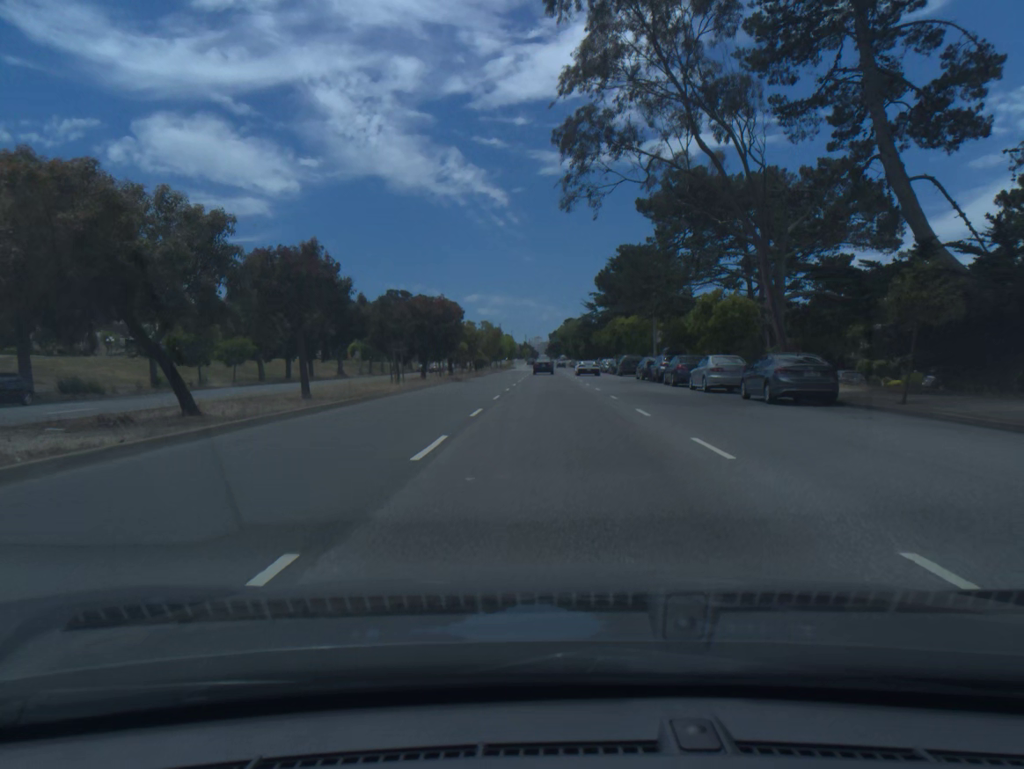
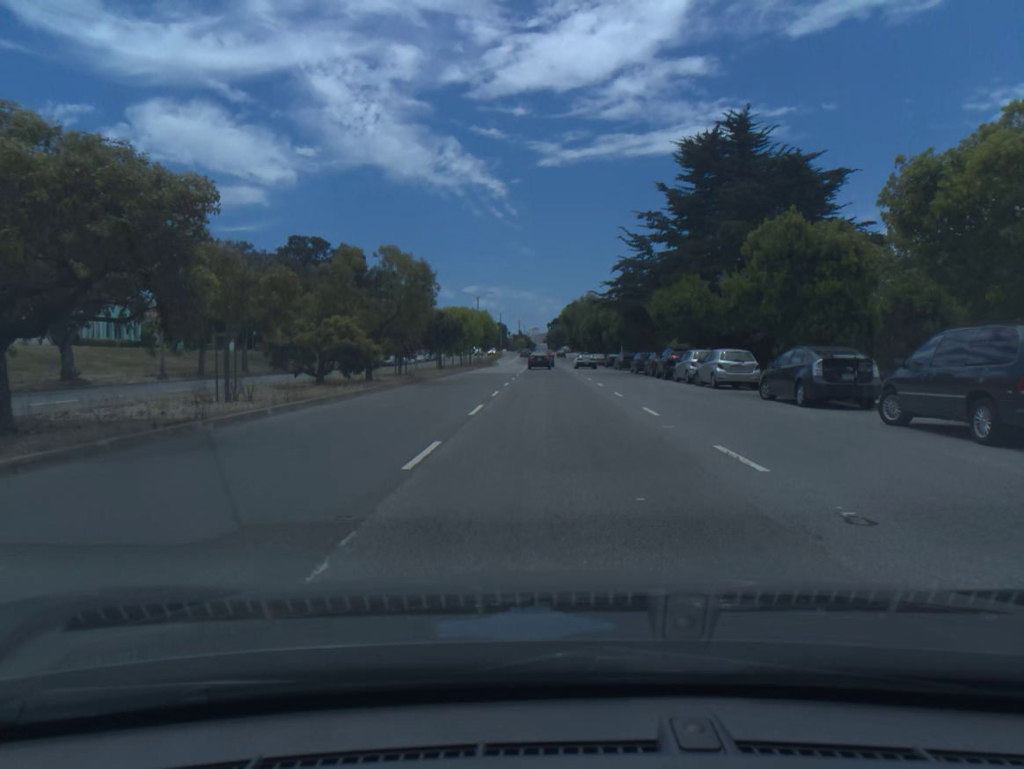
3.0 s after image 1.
(+0.1, +51.9) m; 0°
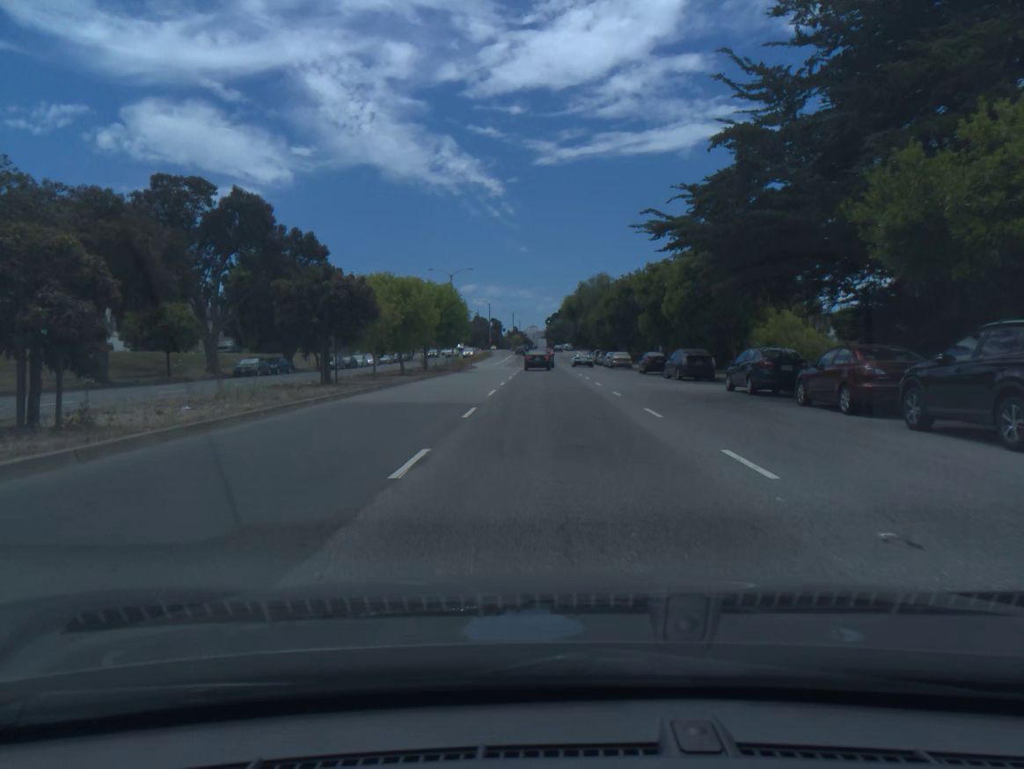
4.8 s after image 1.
(+0.1, +29.4) m; 0°
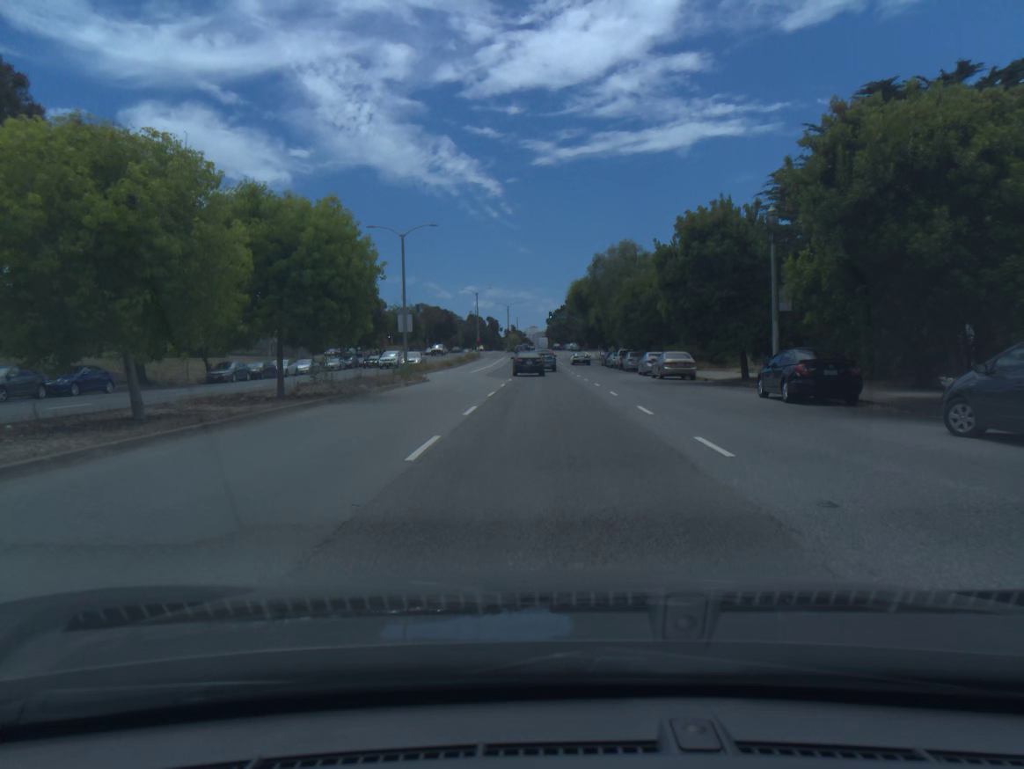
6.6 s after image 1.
(0.0, +27.7) m; 0°
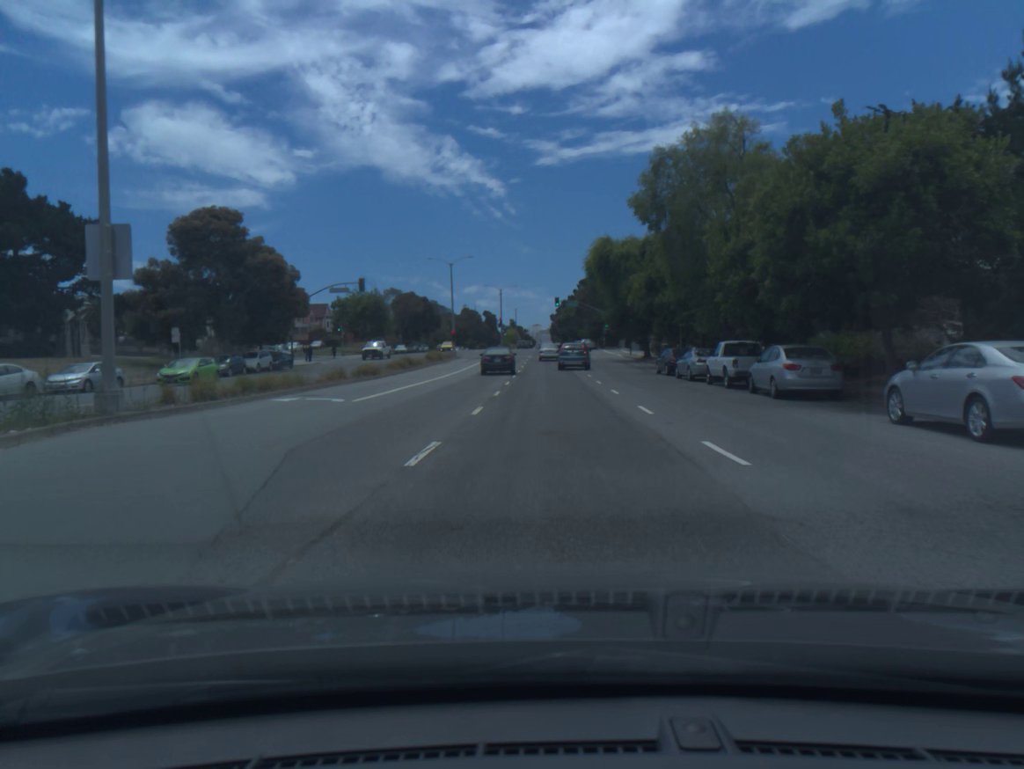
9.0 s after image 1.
(-0.1, +35.9) m; 0°
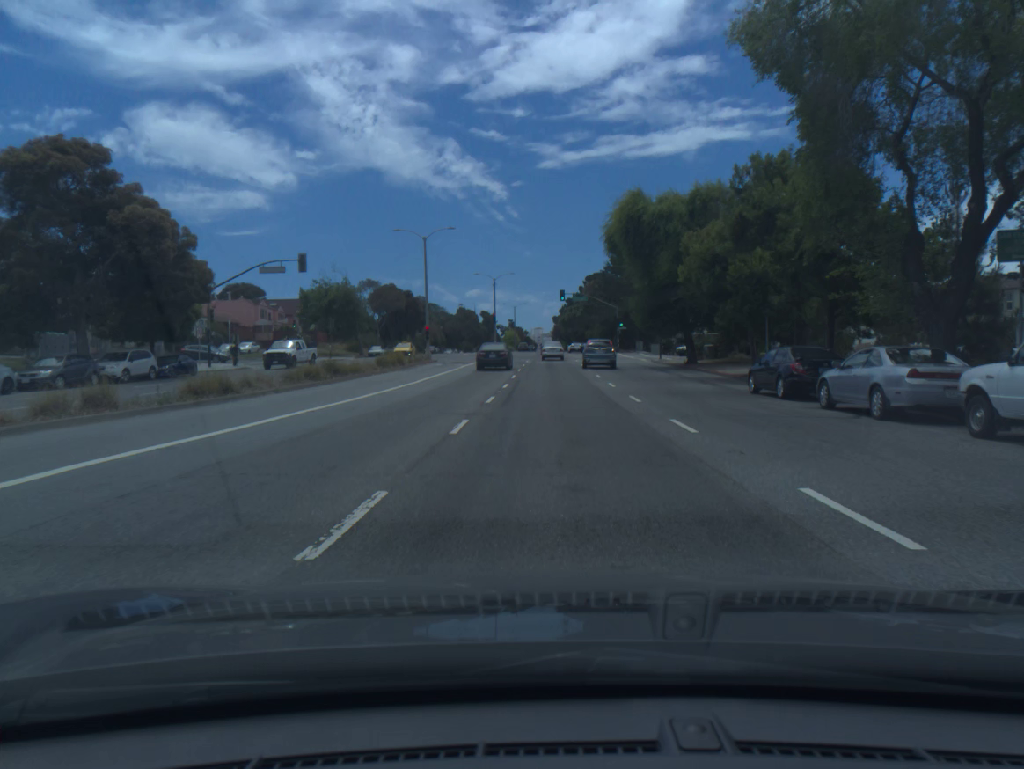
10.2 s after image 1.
(0.0, +18.5) m; 0°
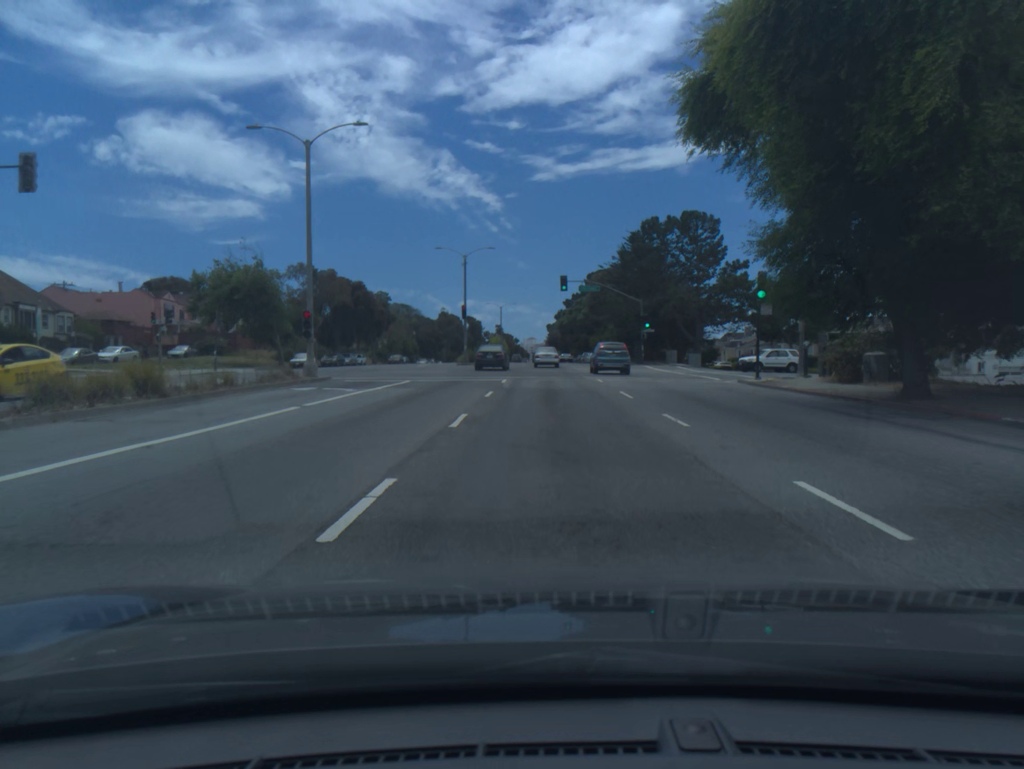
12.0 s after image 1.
(+0.1, +28.5) m; +1°
